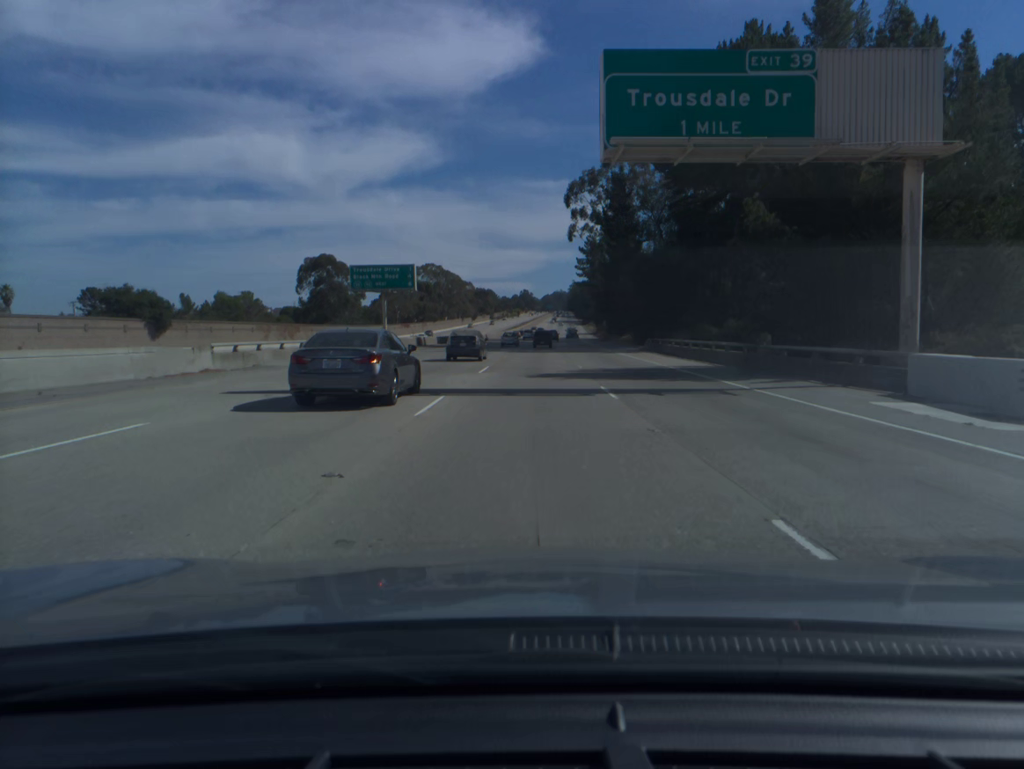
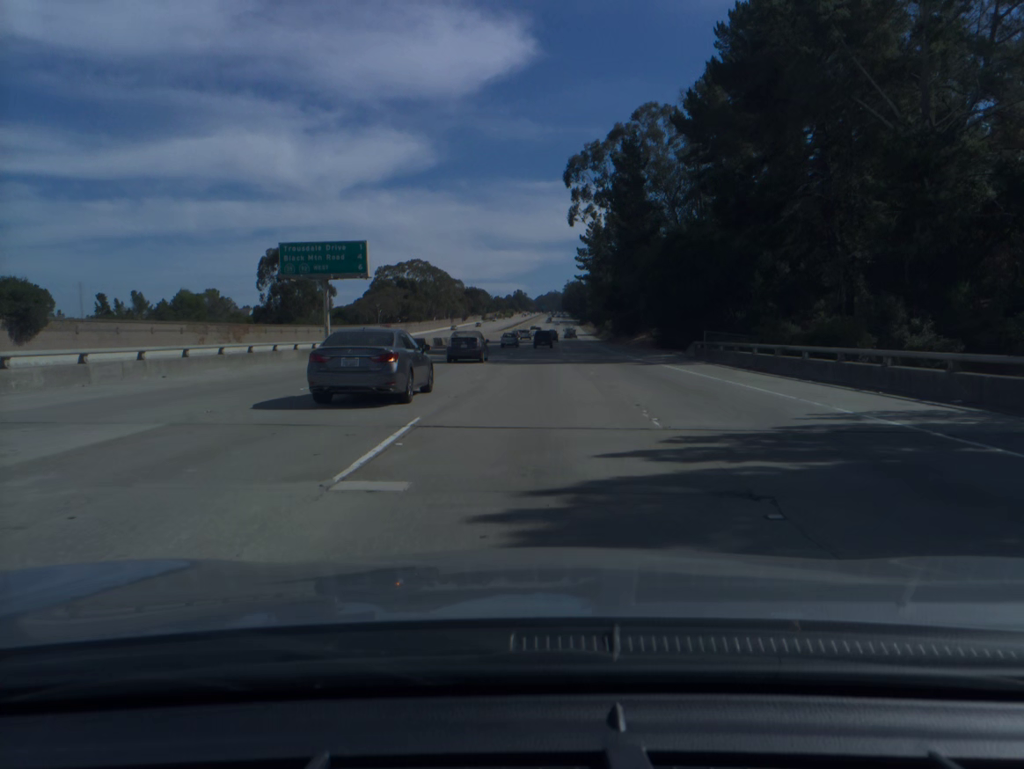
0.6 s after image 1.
(+0.1, +19.4) m; 0°
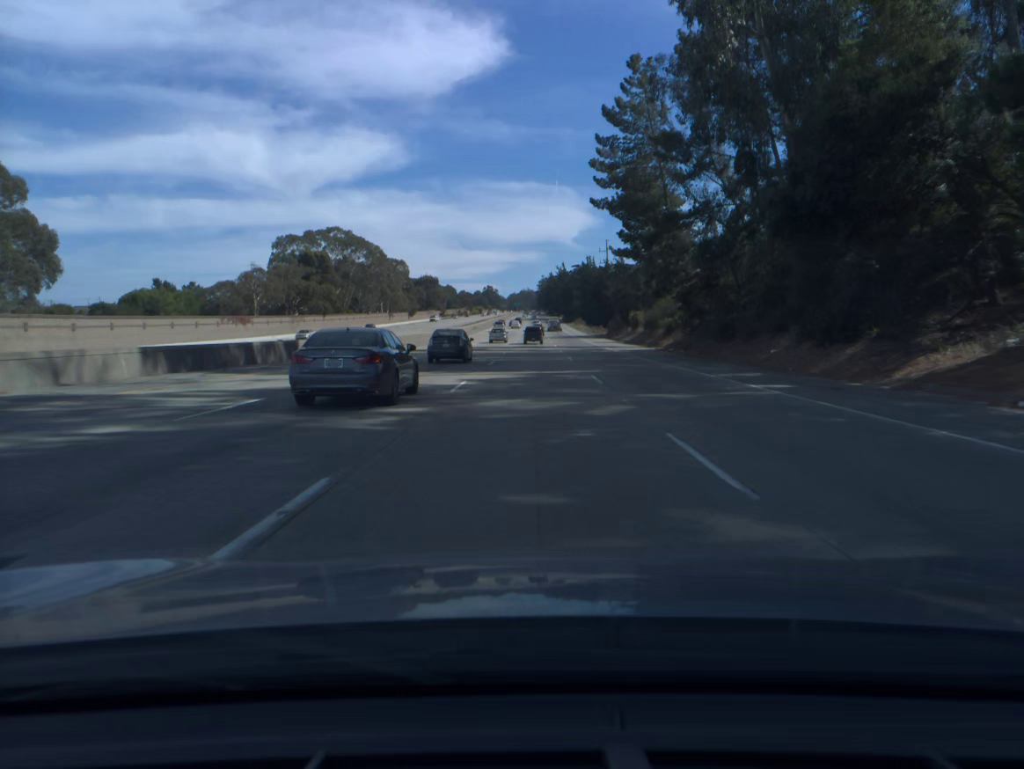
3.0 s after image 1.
(+1.4, +77.5) m; +2°
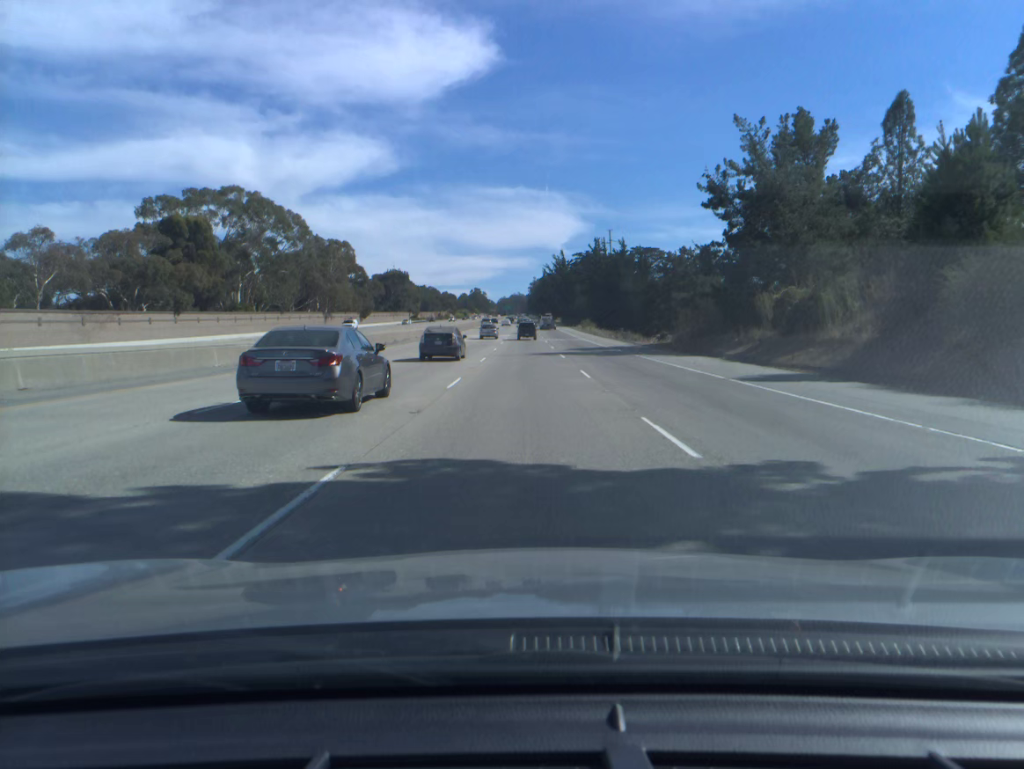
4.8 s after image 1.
(+0.6, +57.6) m; +1°
